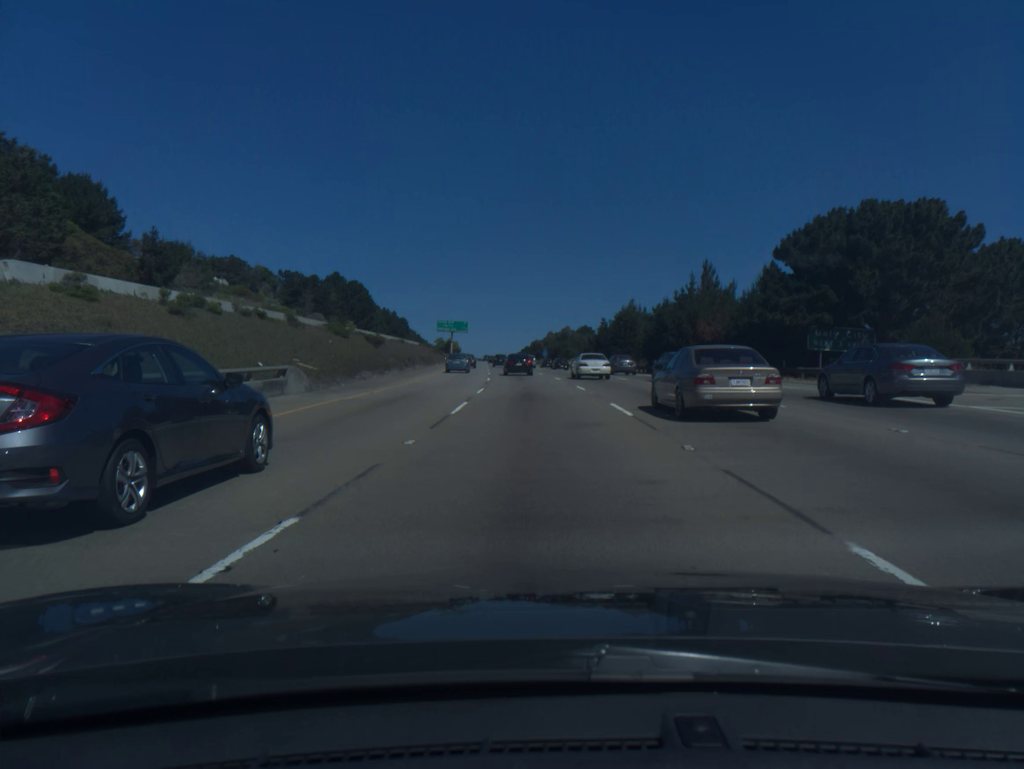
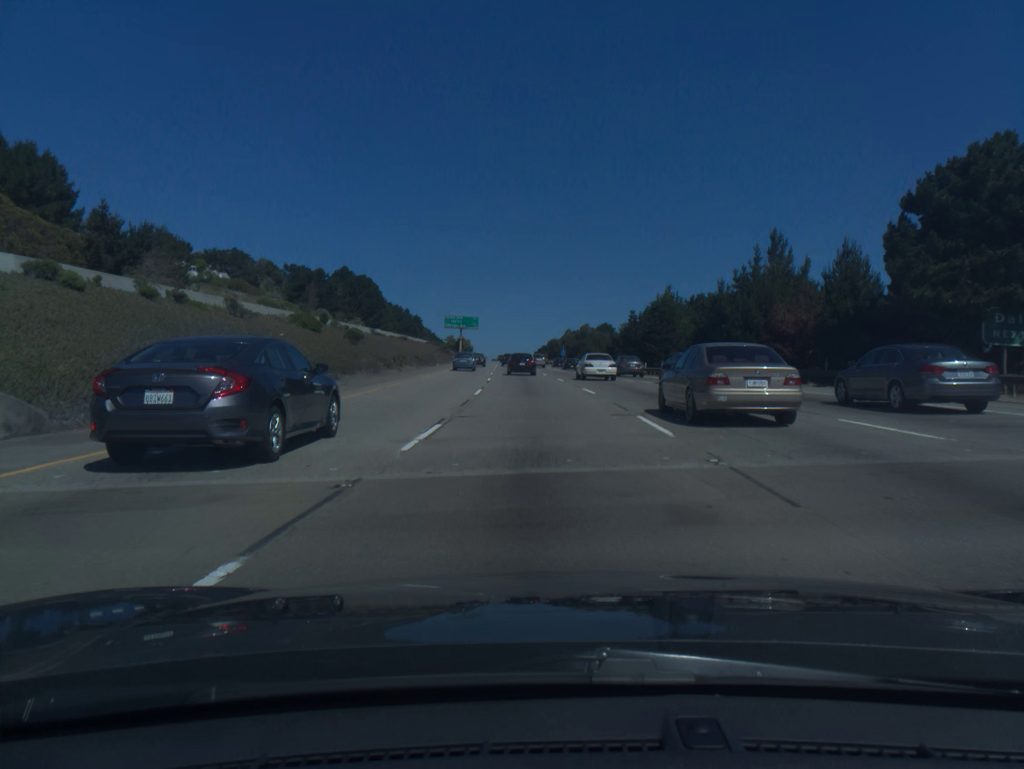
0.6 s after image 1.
(-0.2, +16.1) m; -1°
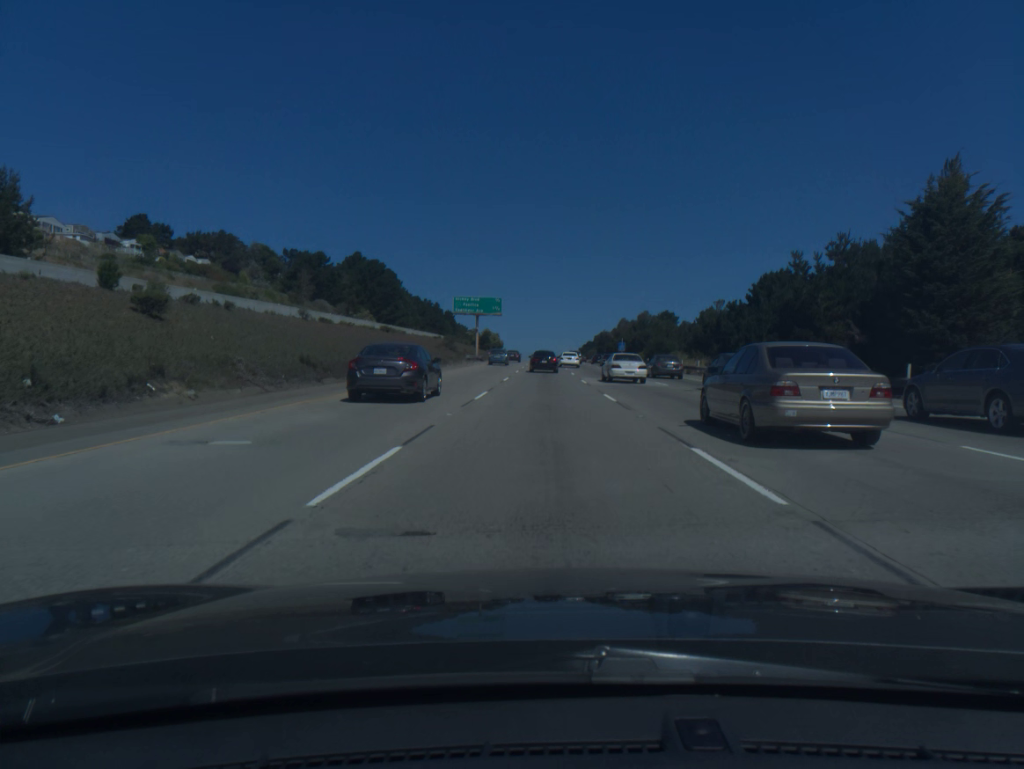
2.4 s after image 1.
(-1.3, +47.6) m; -3°
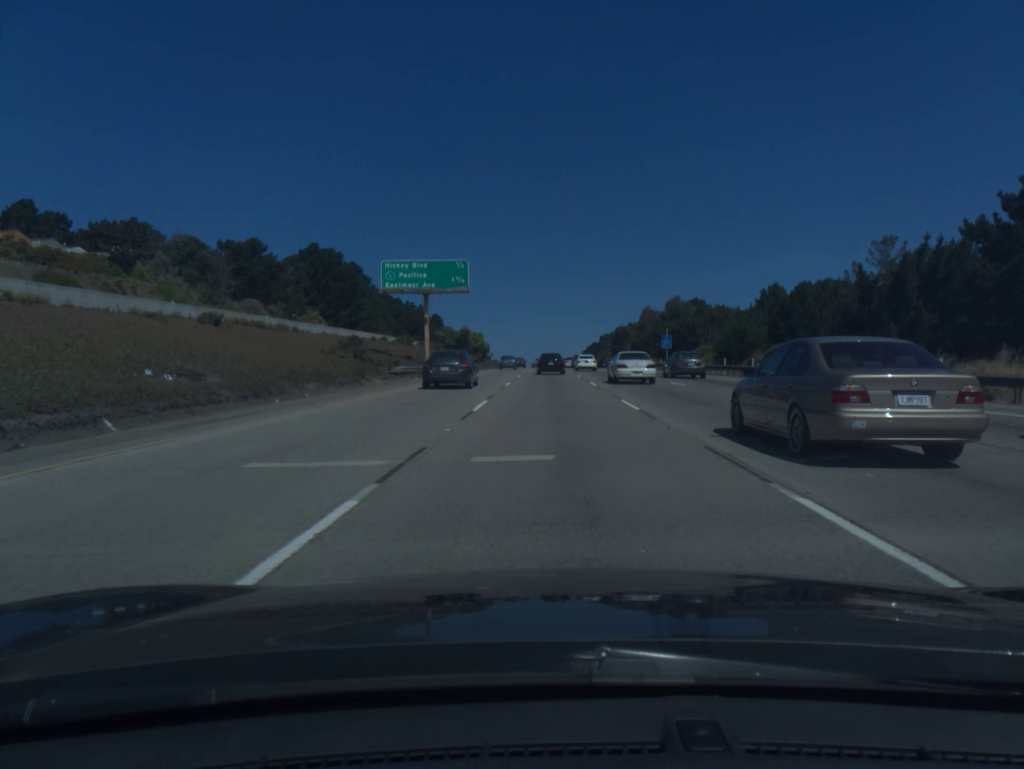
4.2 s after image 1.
(-0.2, +47.0) m; 0°
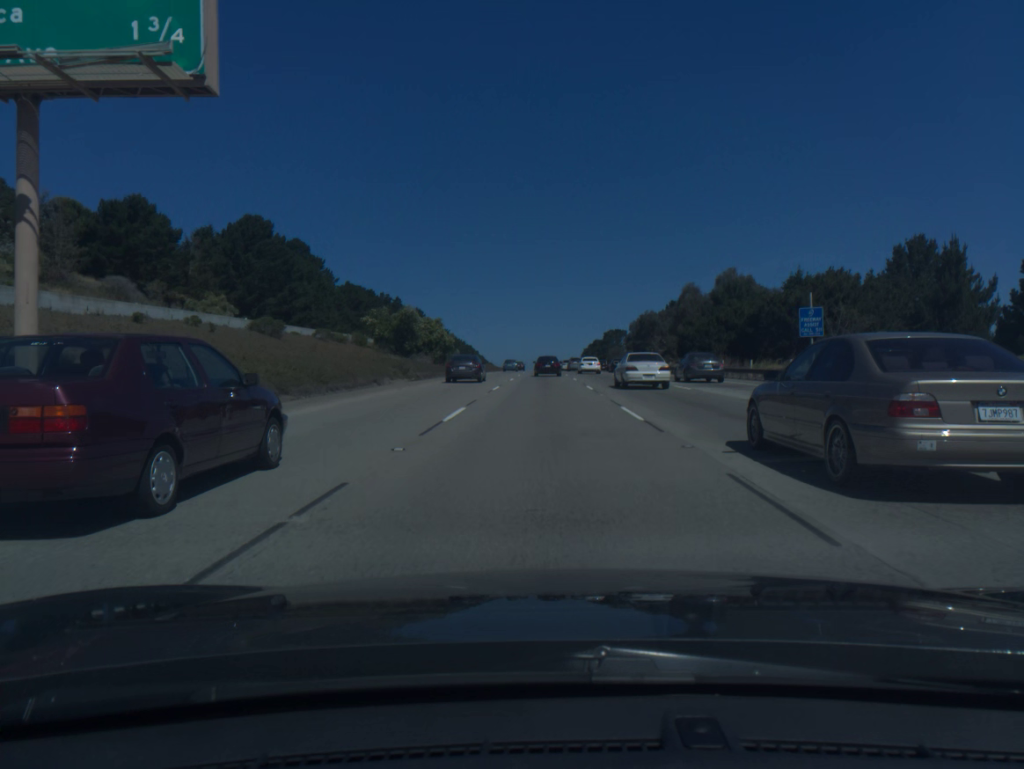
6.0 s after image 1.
(+0.2, +46.7) m; 0°
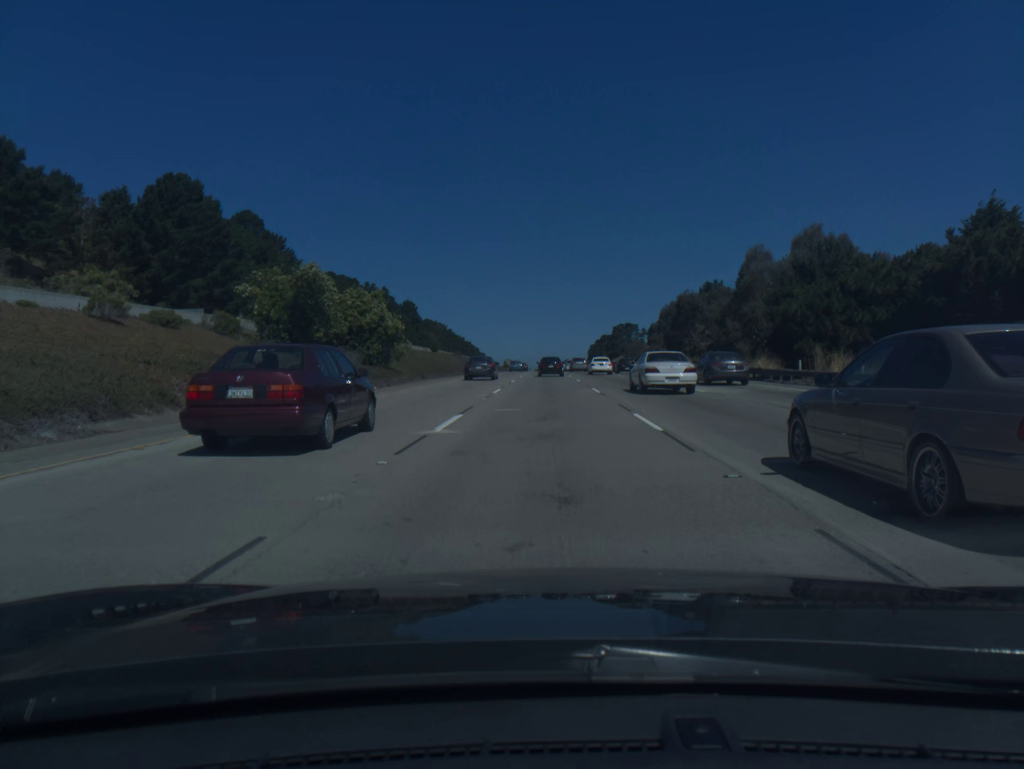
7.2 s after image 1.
(-0.1, +31.2) m; 0°
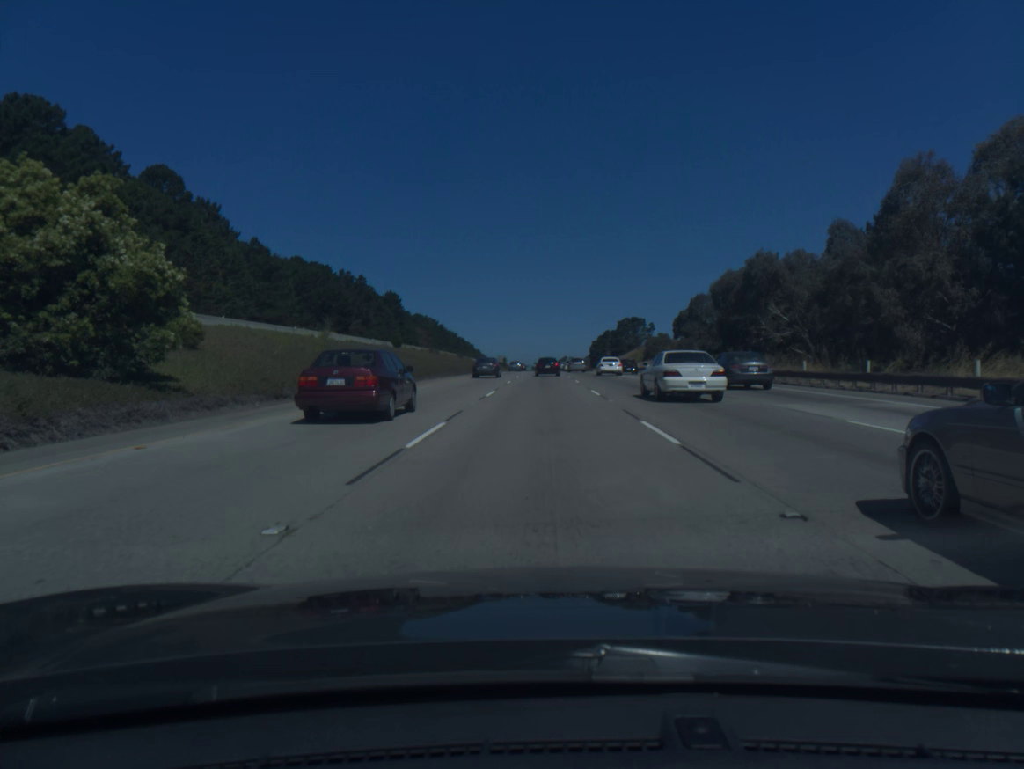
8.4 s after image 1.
(0.0, +31.4) m; 0°
